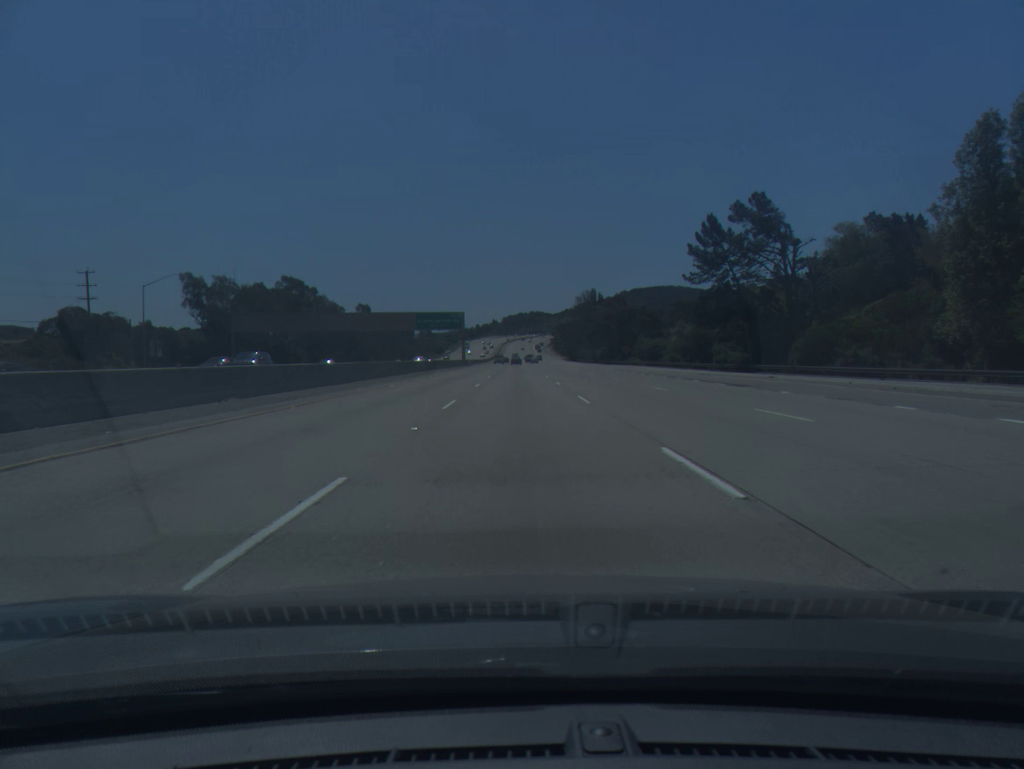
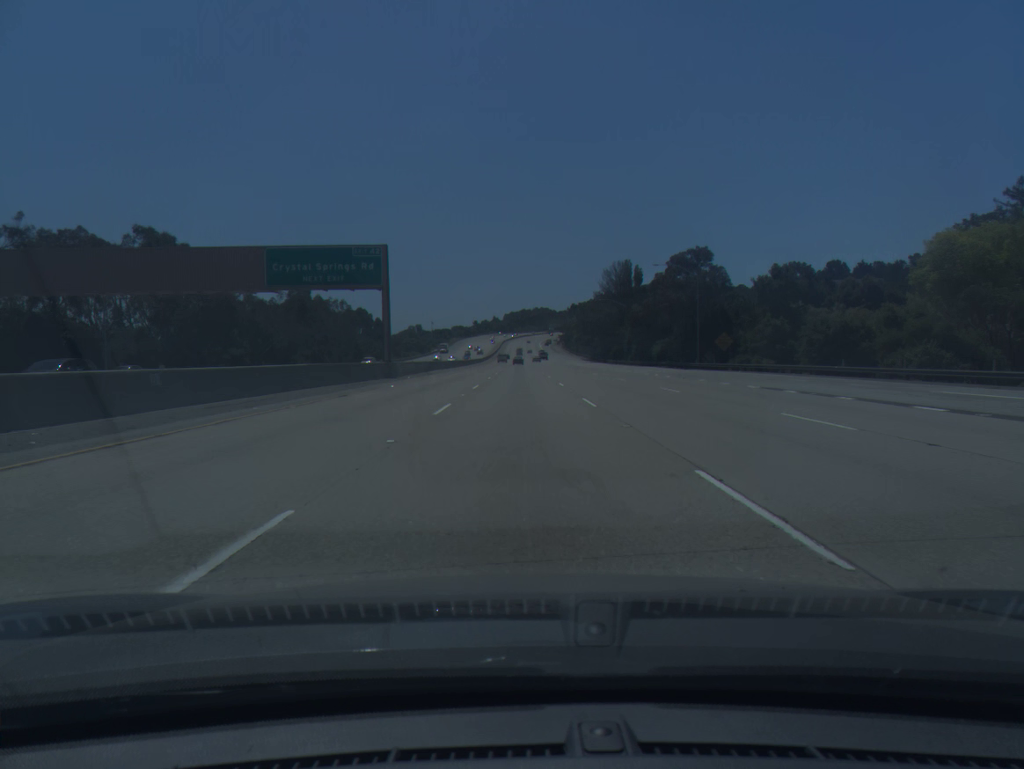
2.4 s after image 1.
(0.0, +73.4) m; 0°
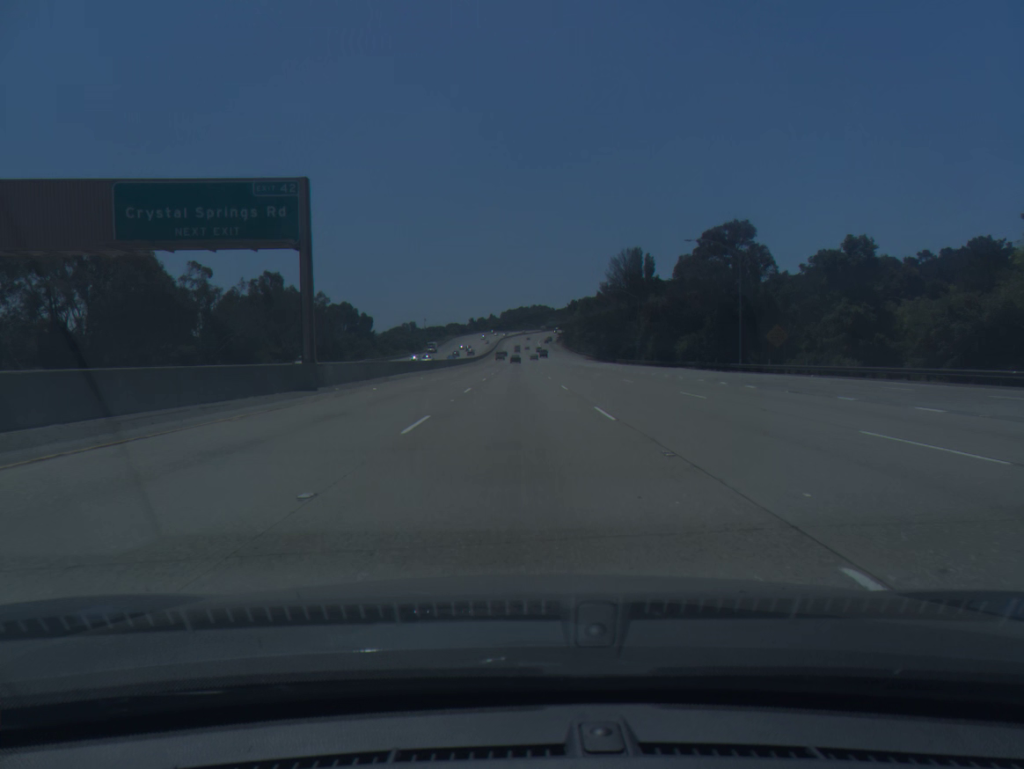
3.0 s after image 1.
(0.0, +18.3) m; 0°
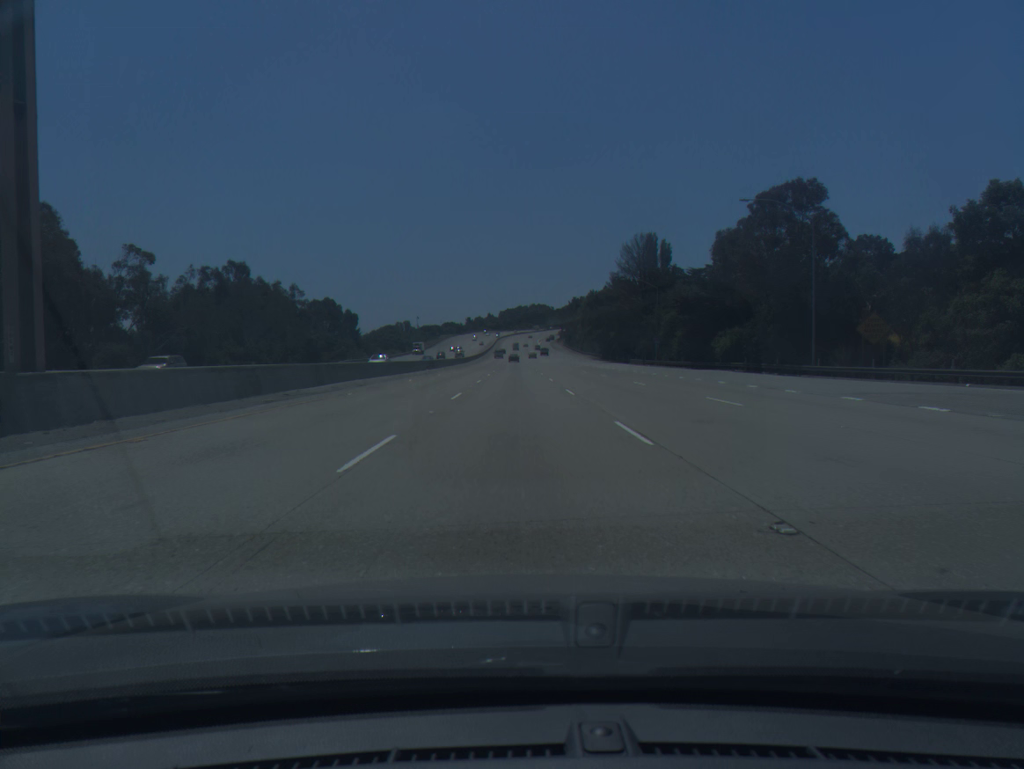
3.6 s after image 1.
(0.0, +18.4) m; 0°
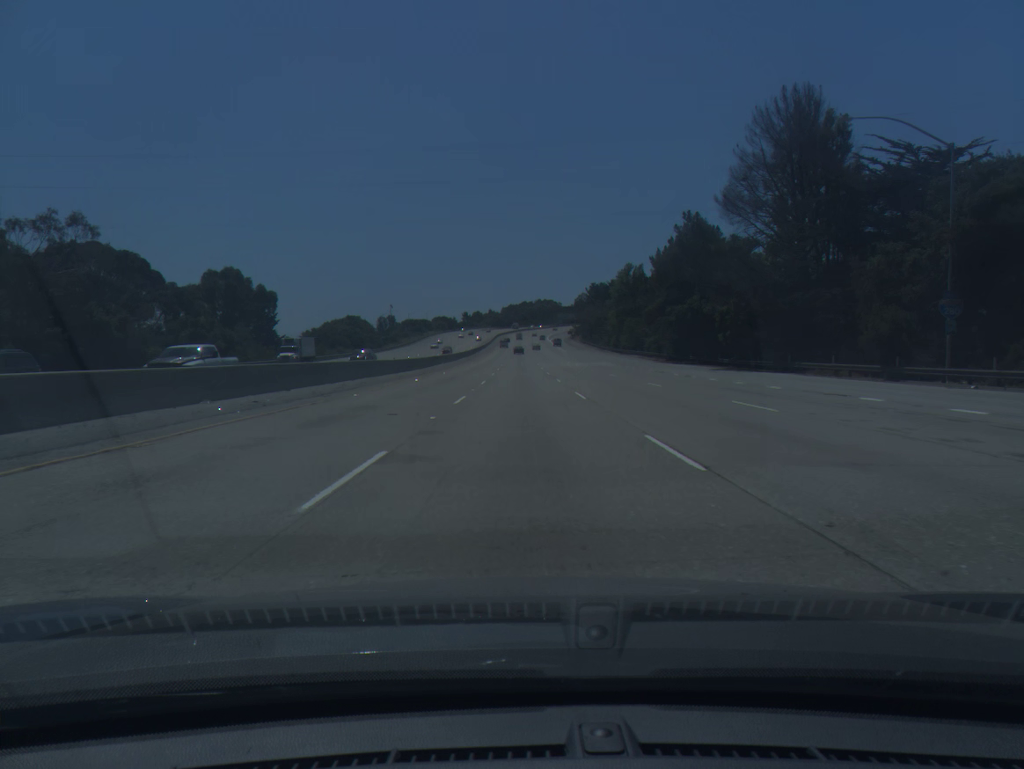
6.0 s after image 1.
(-0.3, +73.3) m; 0°
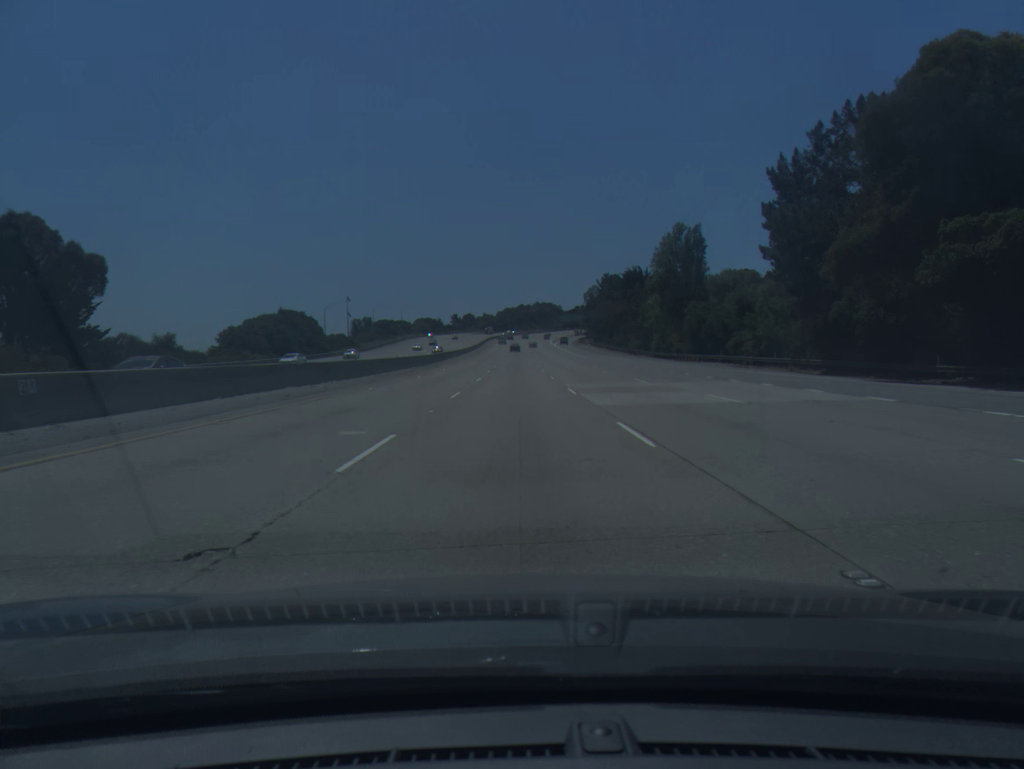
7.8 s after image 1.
(+0.2, +55.0) m; 0°
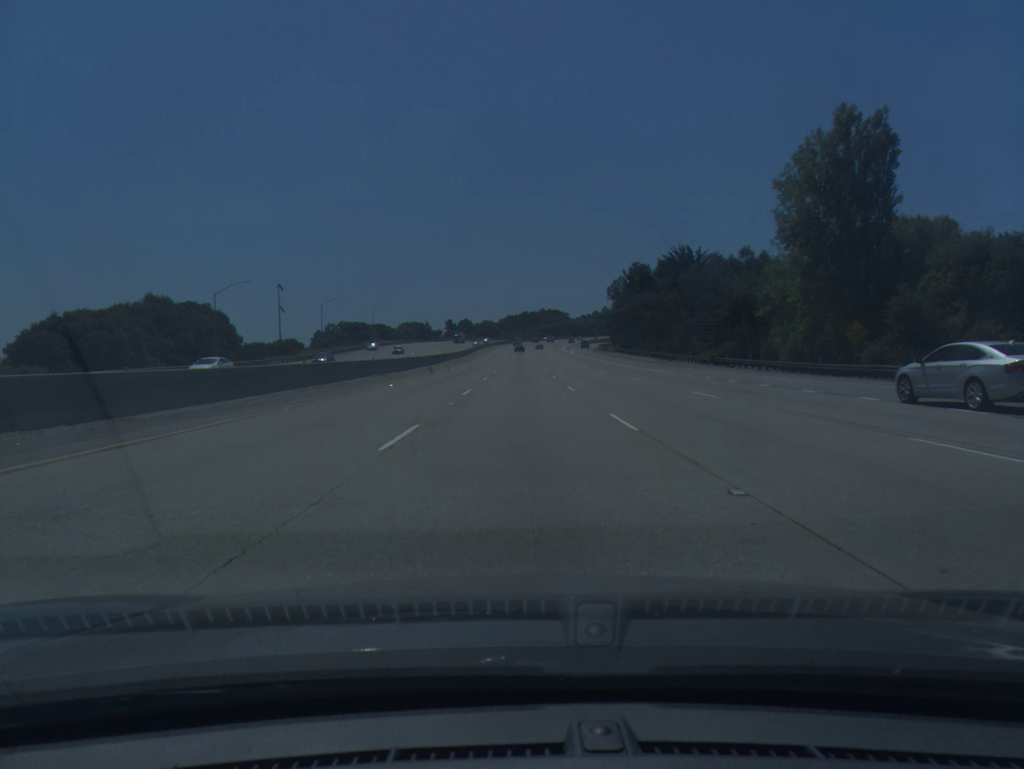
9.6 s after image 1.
(-0.2, +54.8) m; 0°
